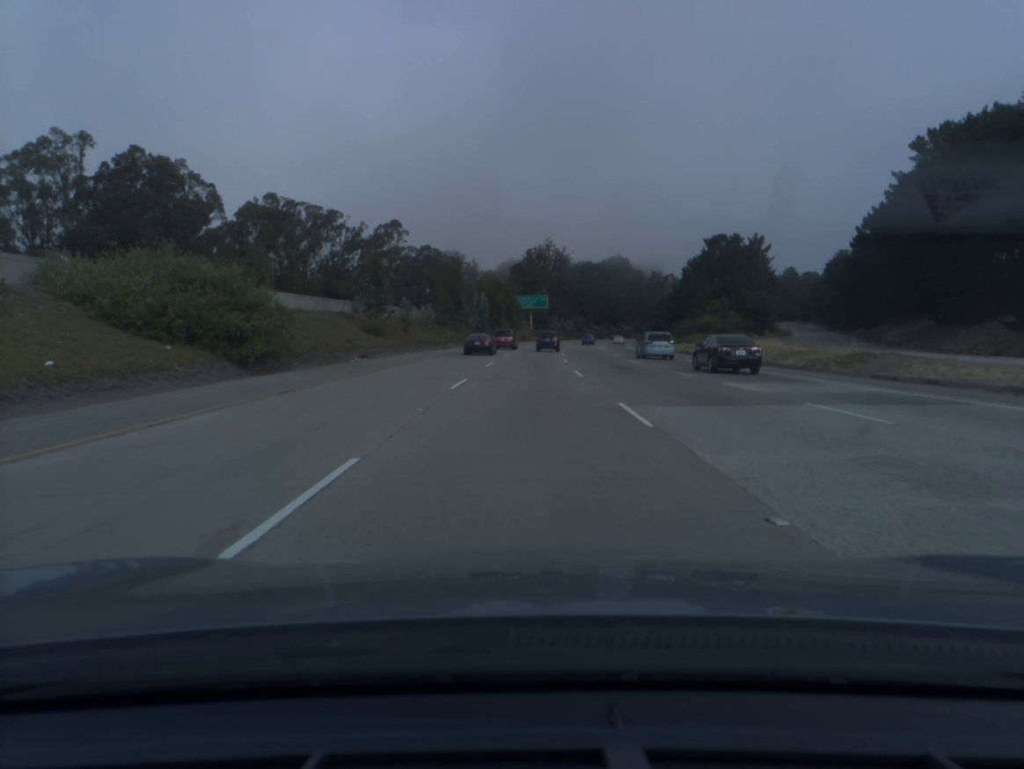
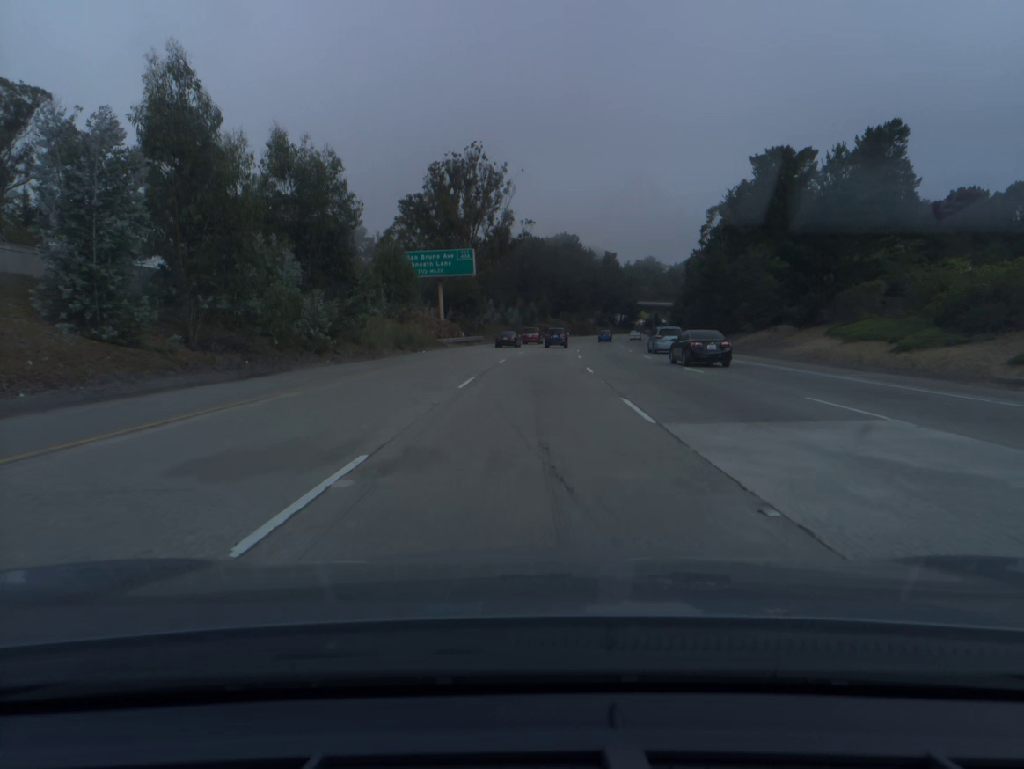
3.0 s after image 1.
(+2.9, +87.2) m; +5°
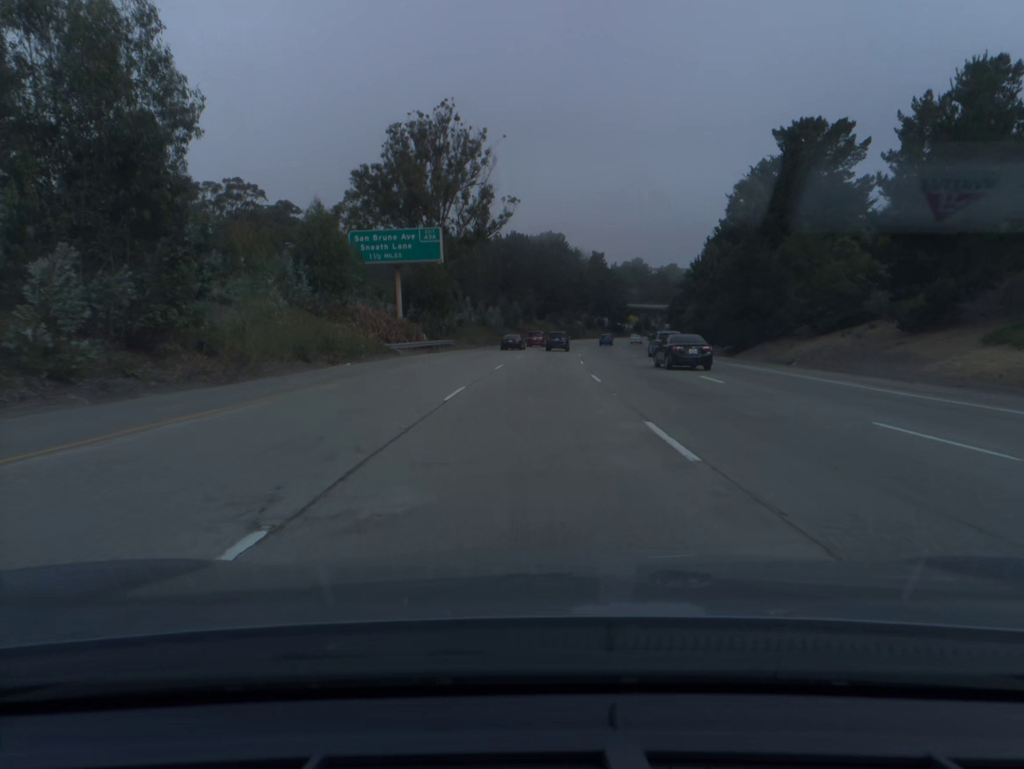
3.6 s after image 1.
(+0.2, +17.6) m; +1°
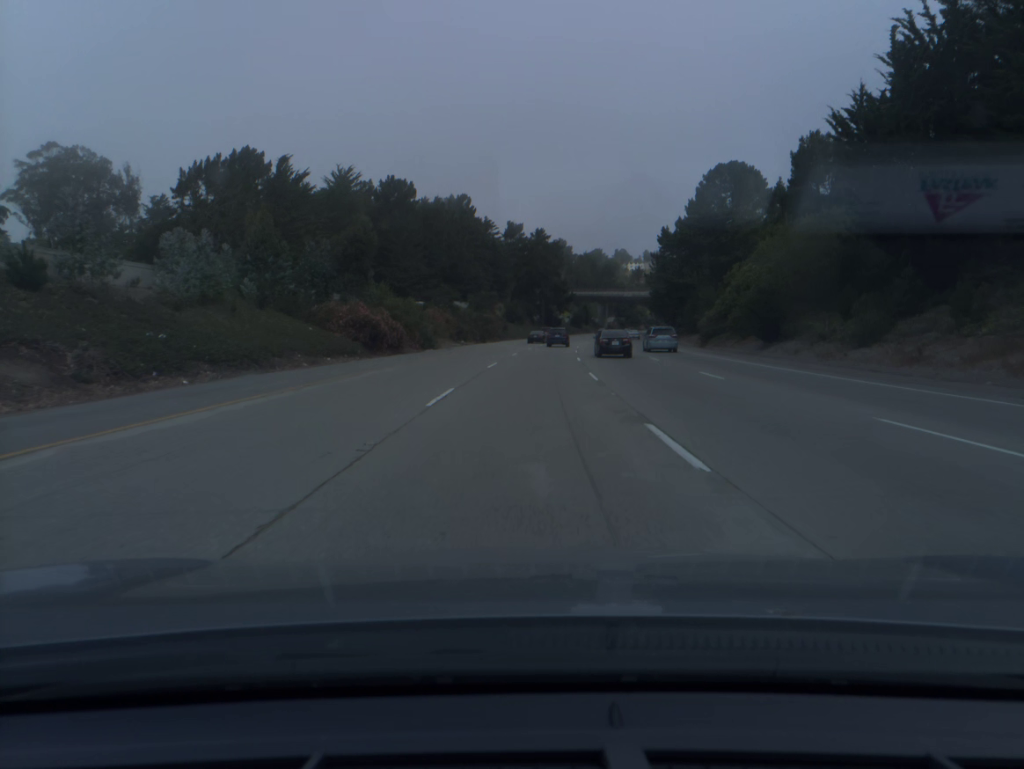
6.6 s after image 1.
(+5.1, +88.9) m; +6°
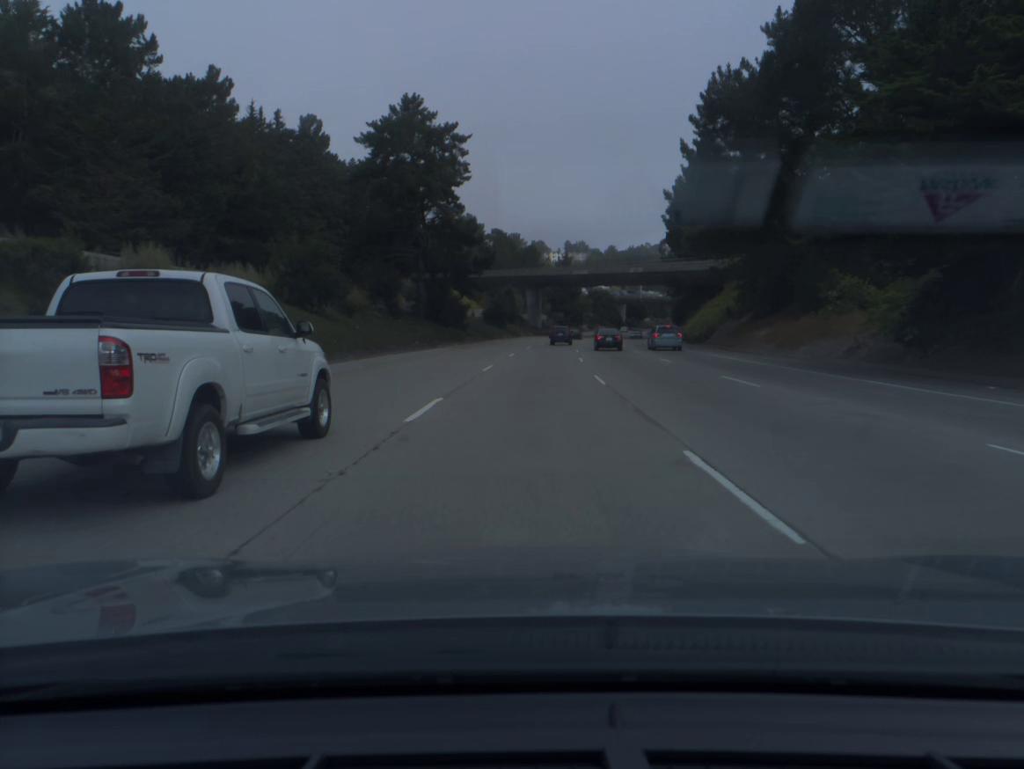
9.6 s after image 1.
(+5.1, +90.2) m; +6°
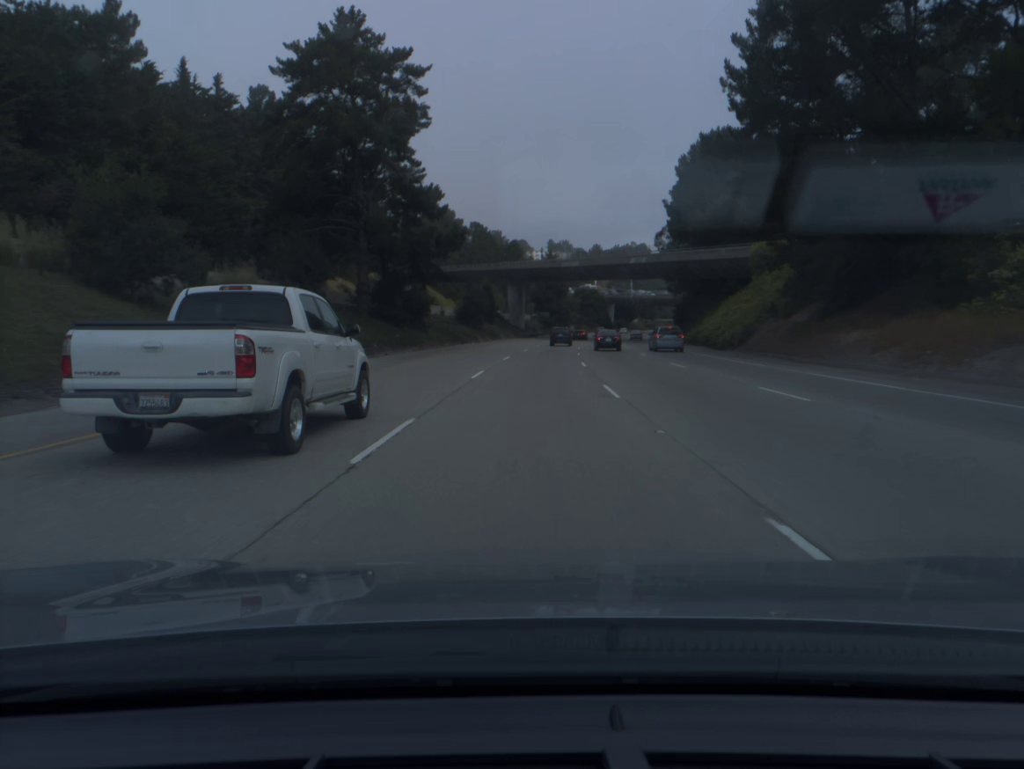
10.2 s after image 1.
(+0.2, +18.2) m; +1°
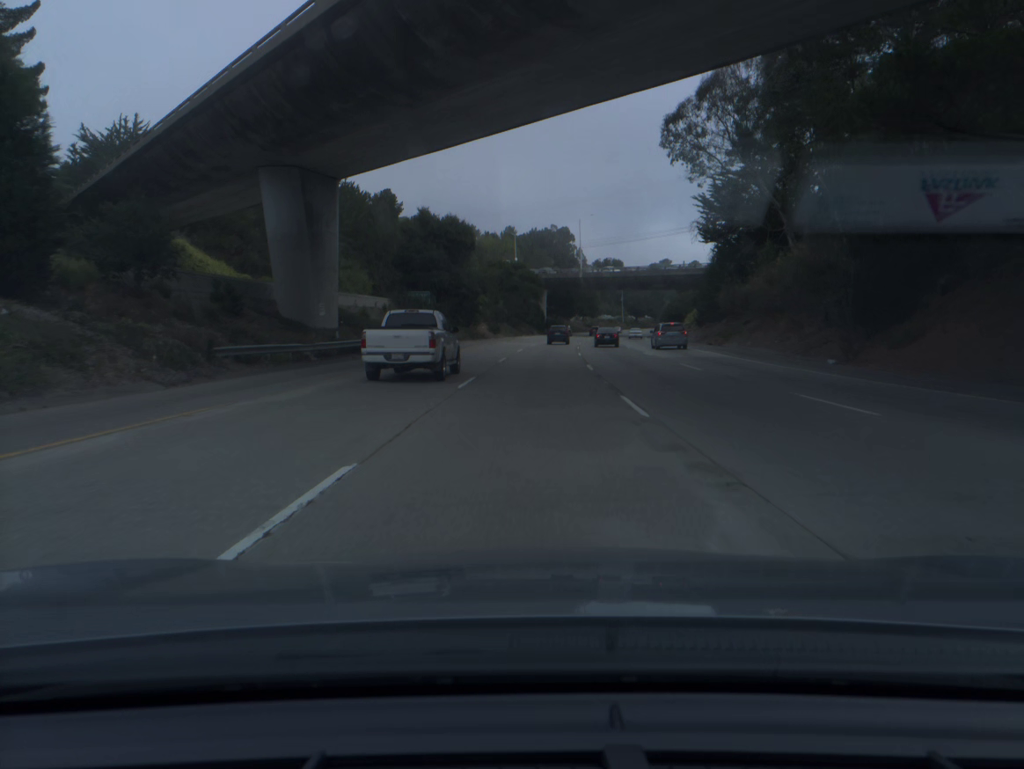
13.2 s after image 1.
(+5.3, +91.5) m; +7°
